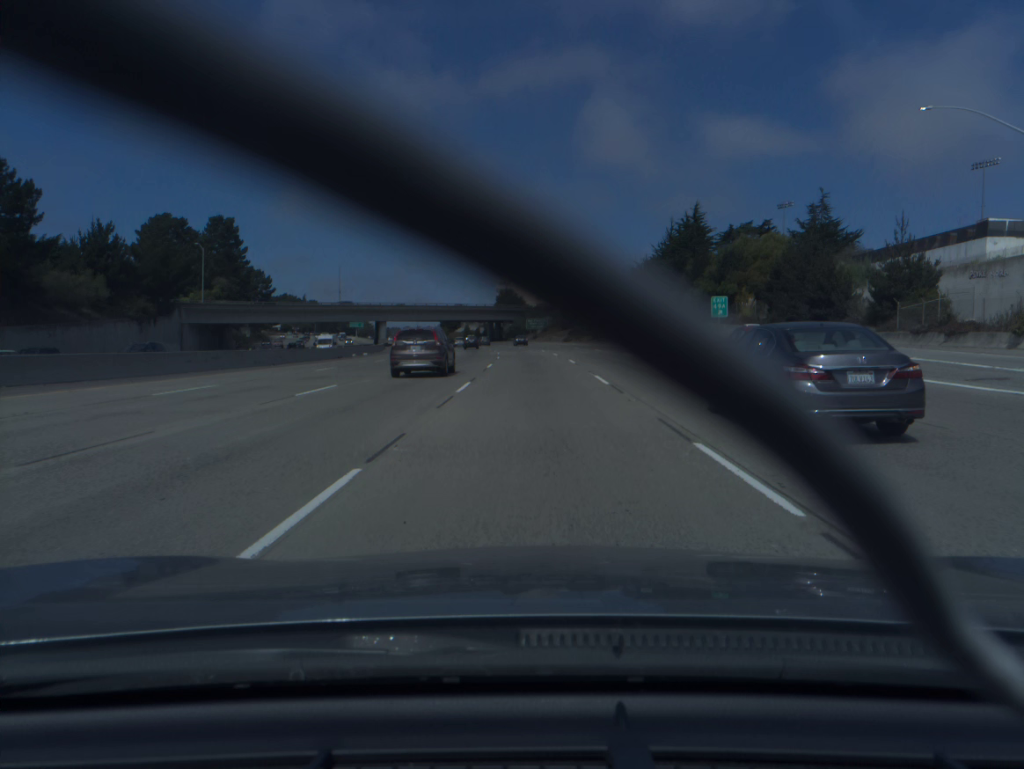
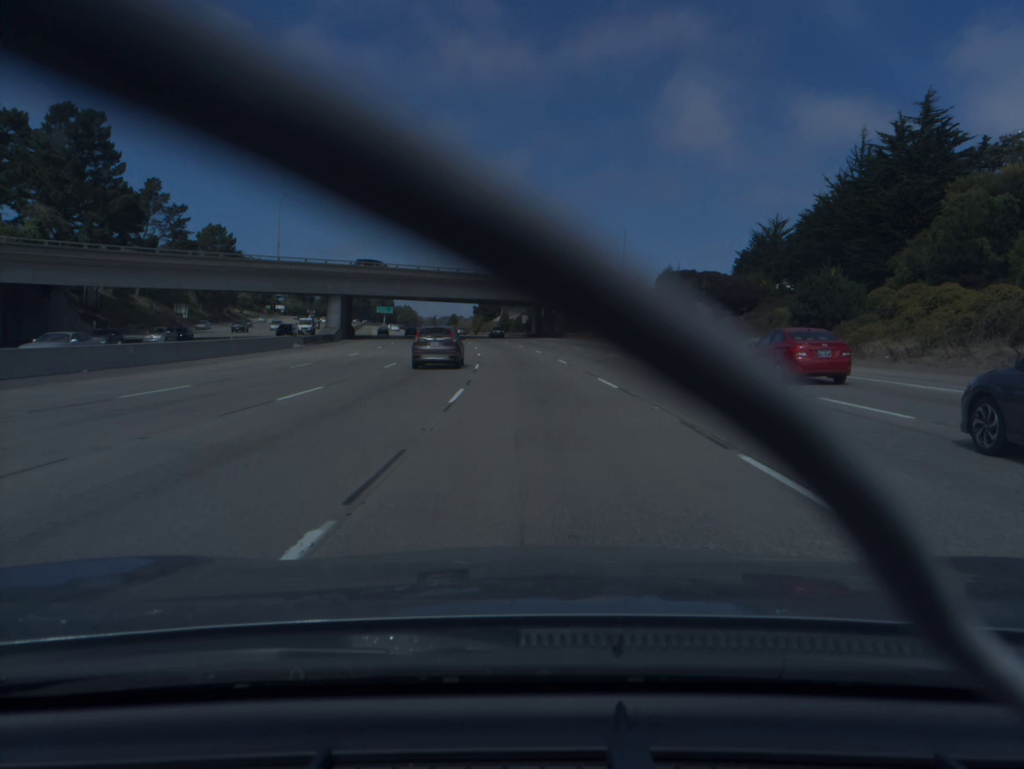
(-1.7, +73.9) m; -4°
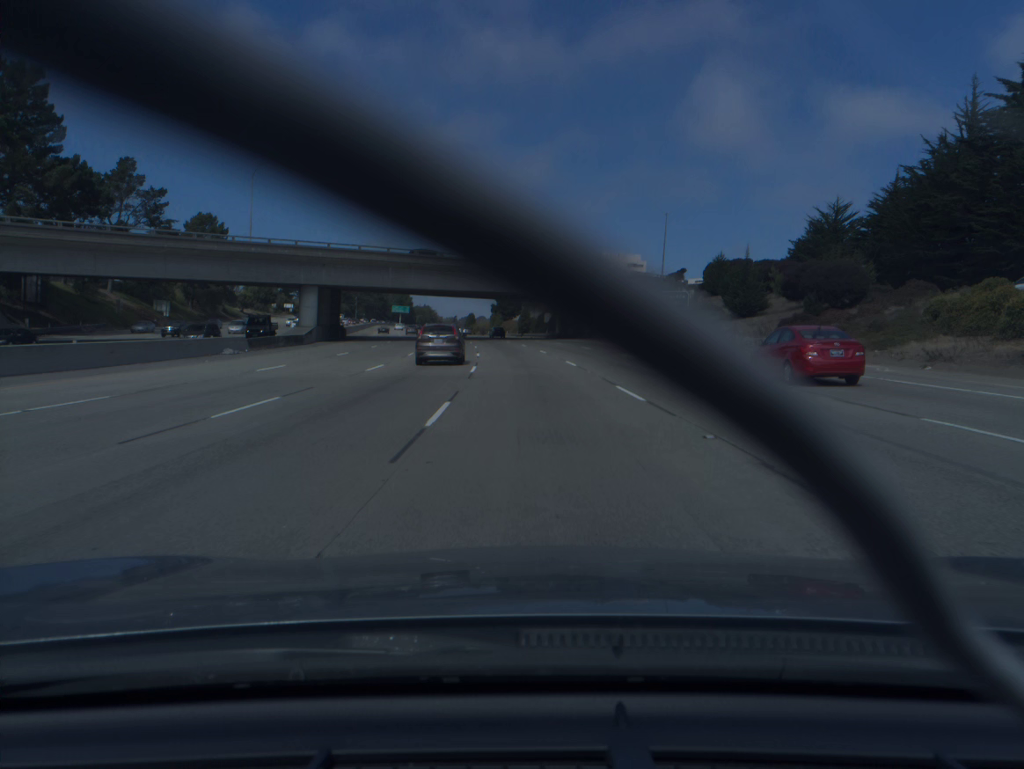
(-0.3, +18.5) m; -2°
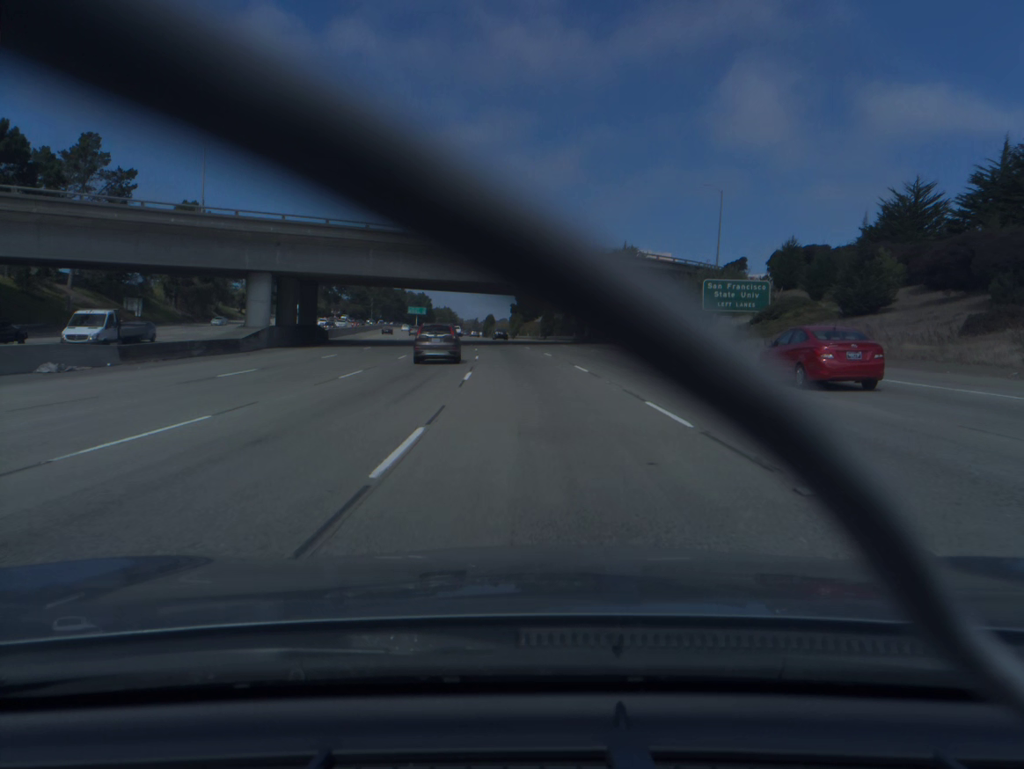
(-0.3, +18.5) m; -2°
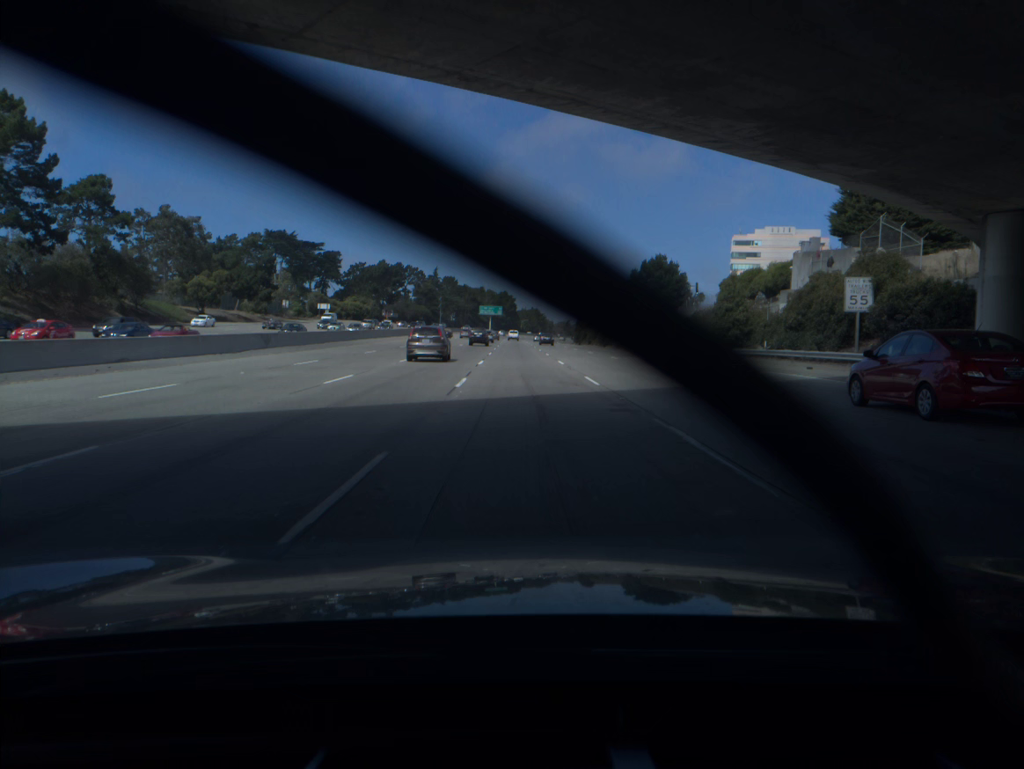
(-4.1, +73.7) m; -6°
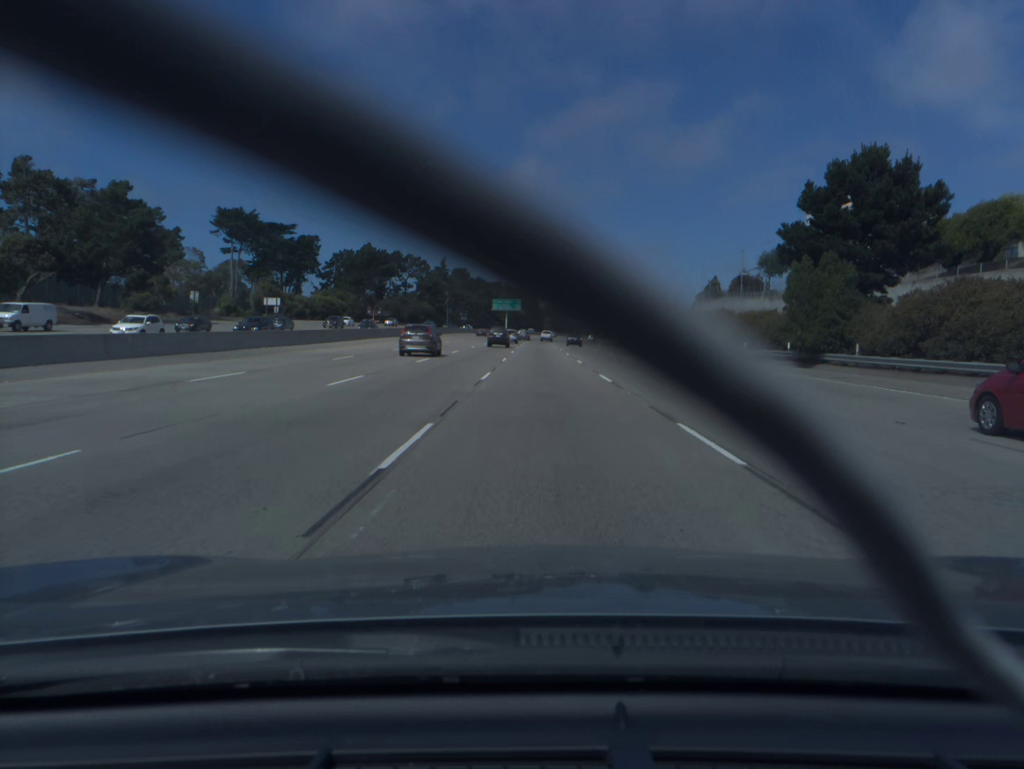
(-1.4, +55.4) m; -2°
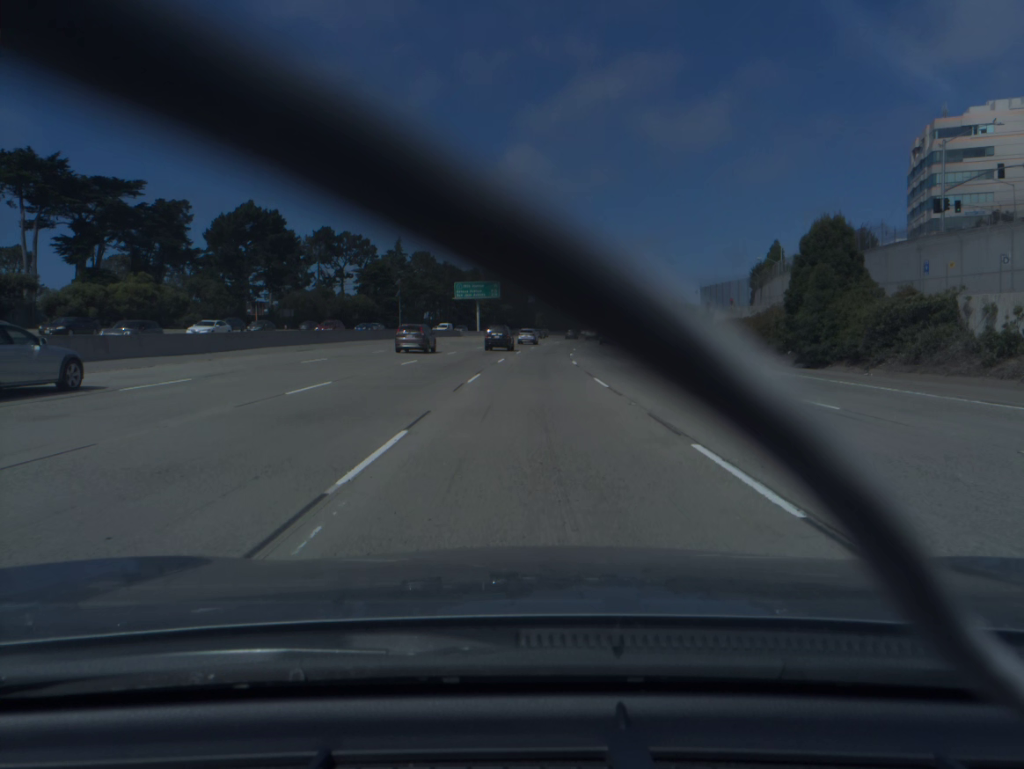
(+0.5, +73.7) m; +1°
